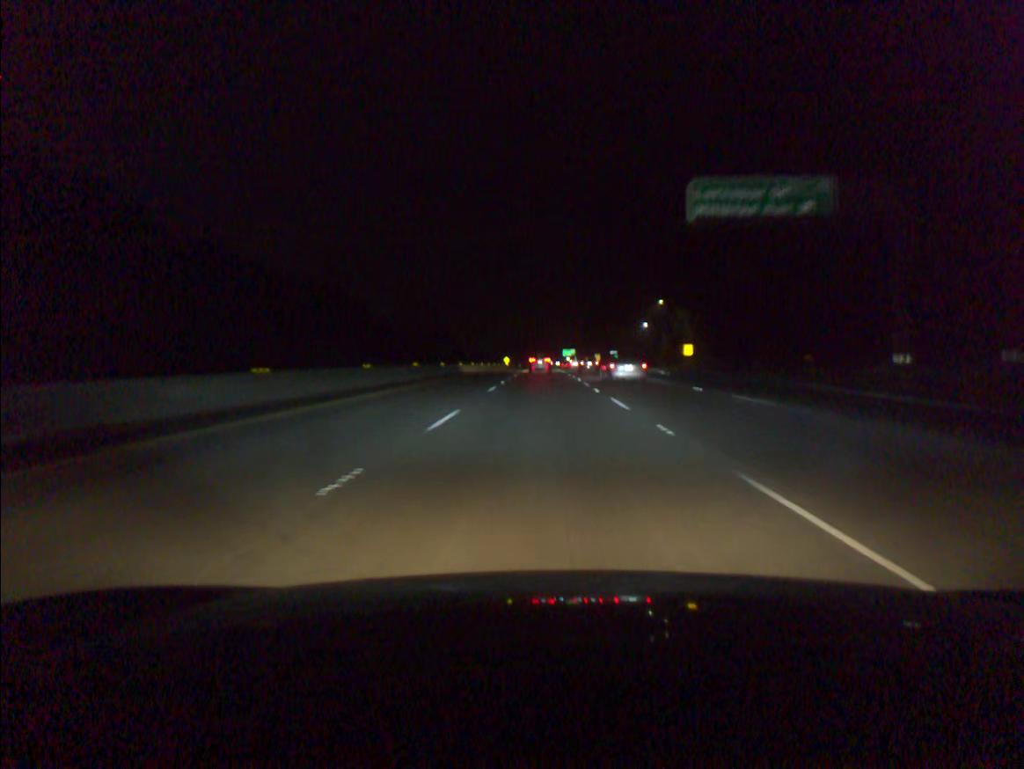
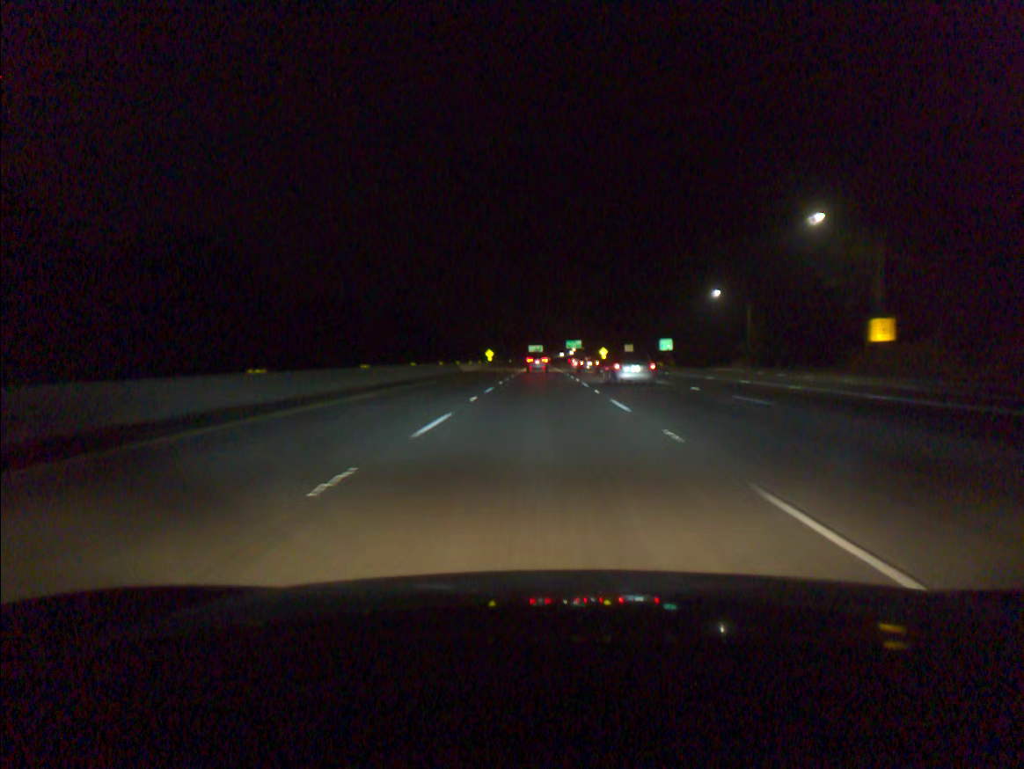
(+0.2, +73.5) m; 0°
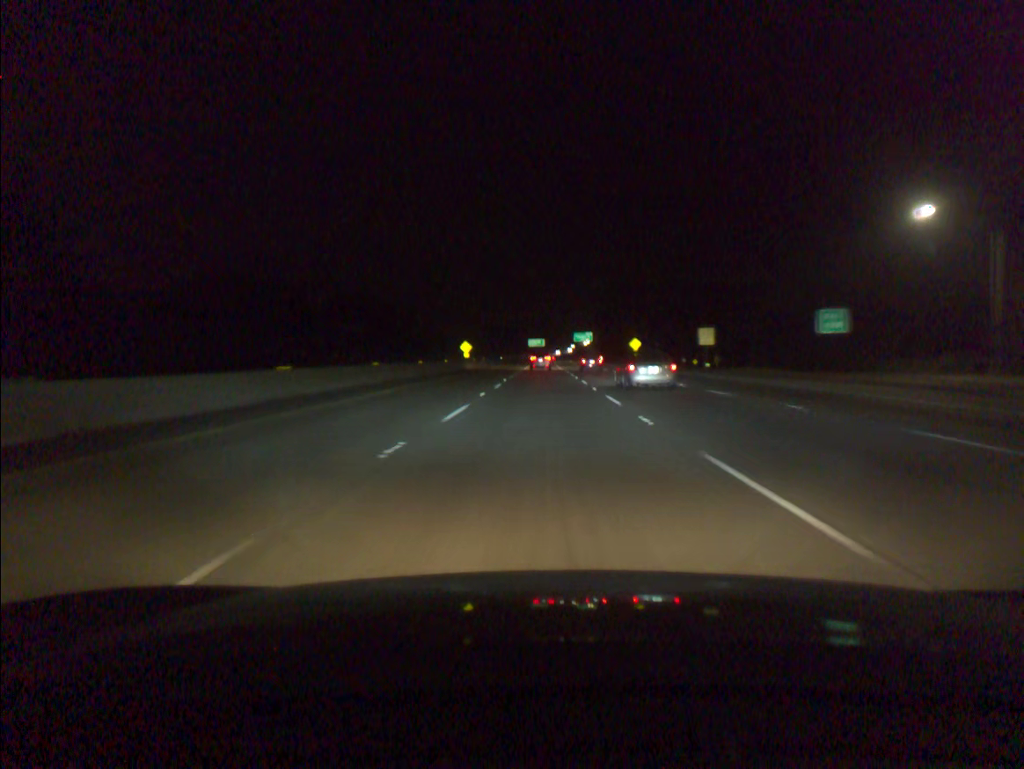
(-0.1, +55.6) m; 0°
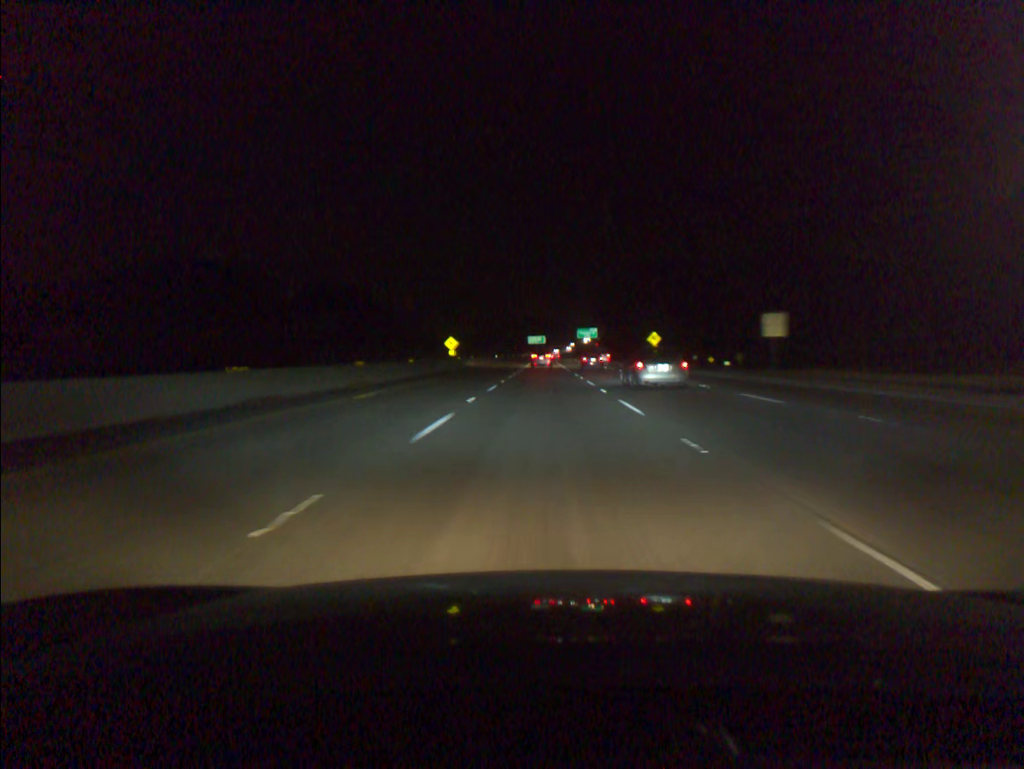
(0.0, +18.7) m; 0°
